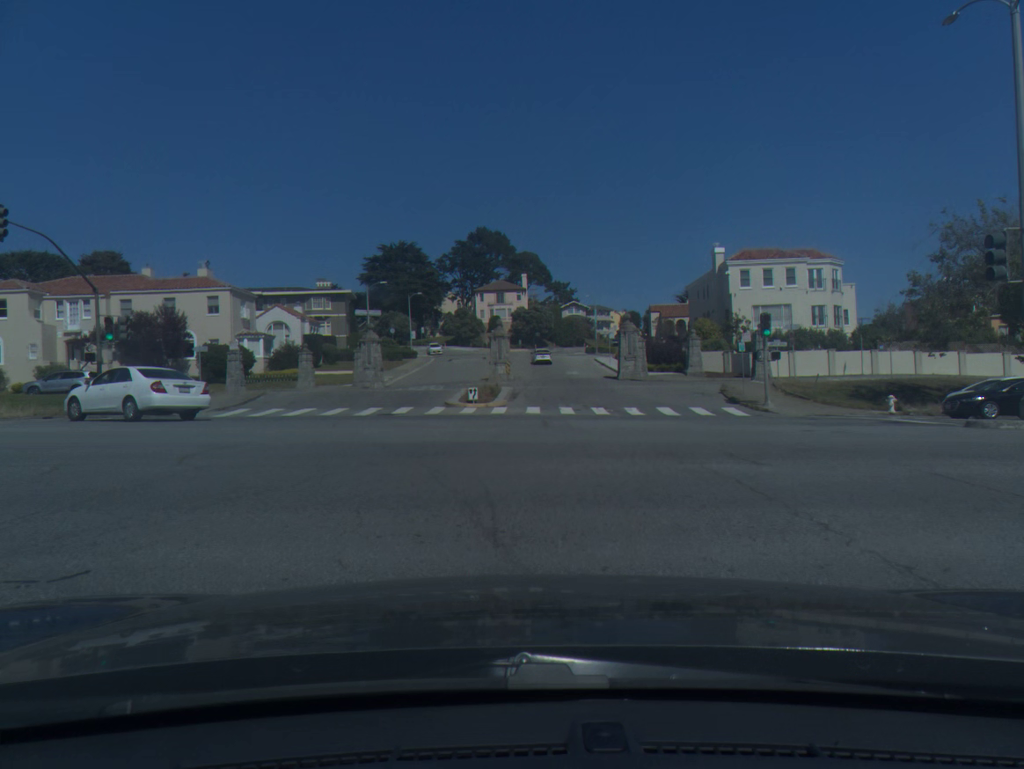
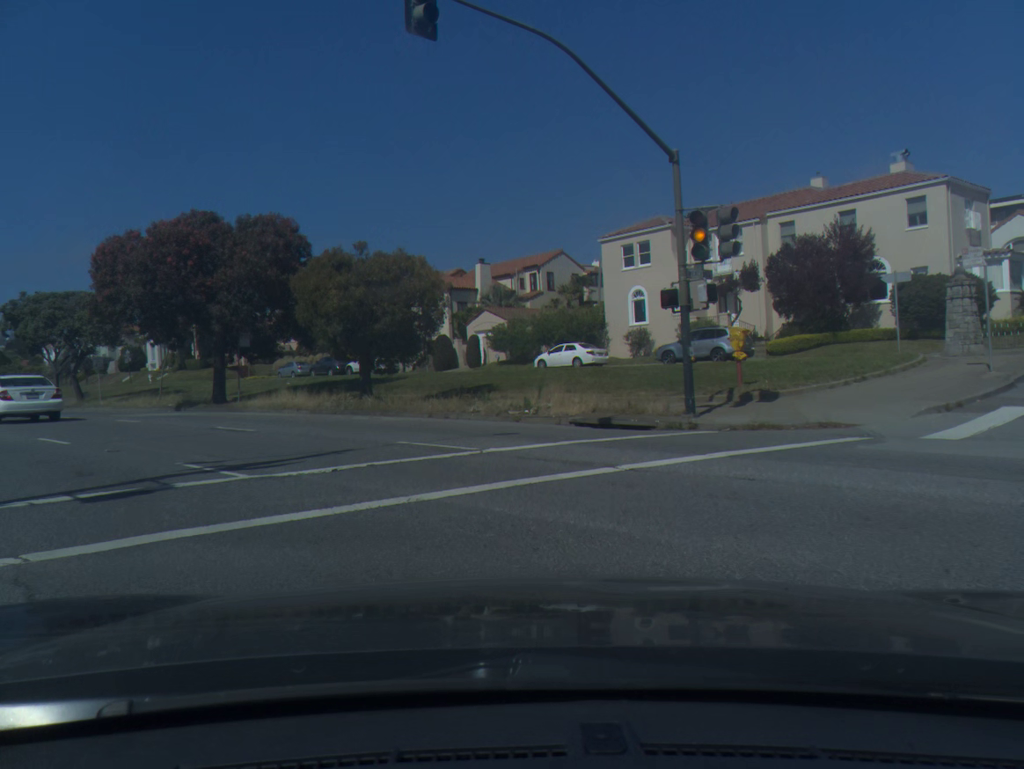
(-8.0, +21.1) m; -50°
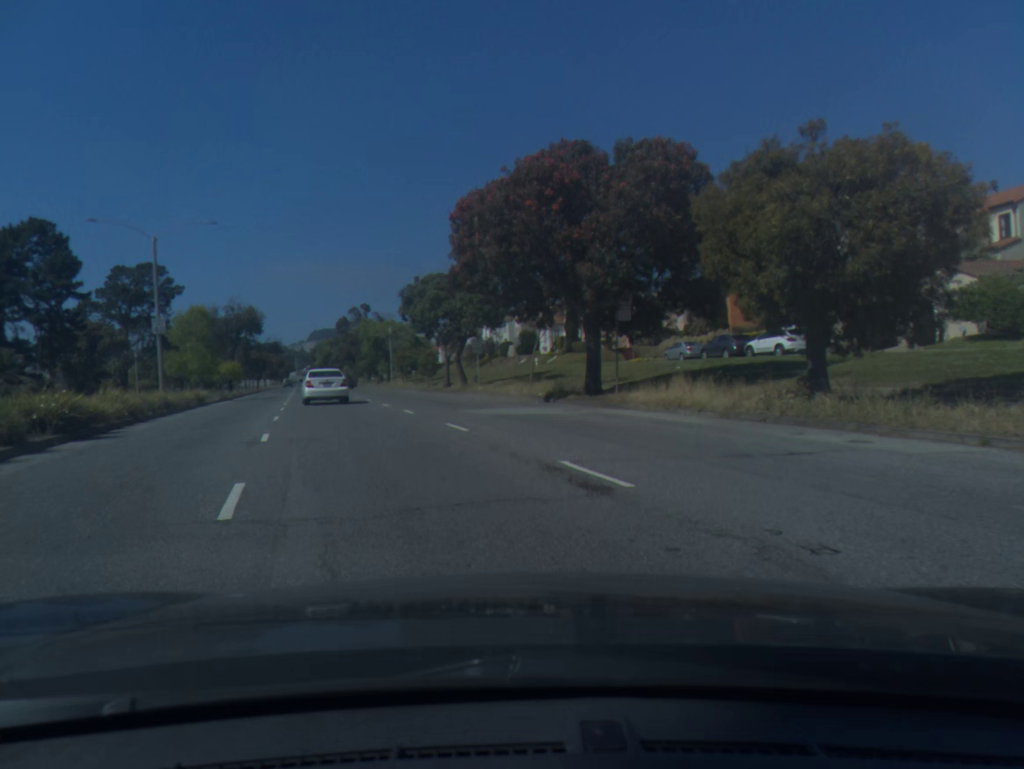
(-2.5, +10.4) m; -26°
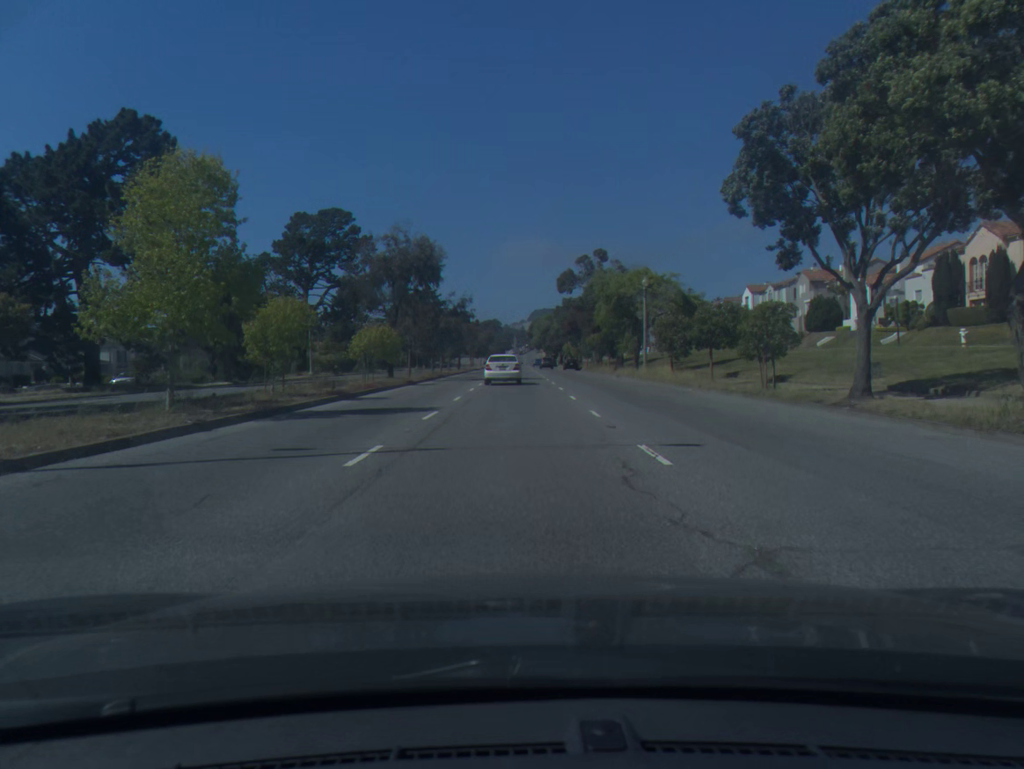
(-6.4, +33.5) m; -13°
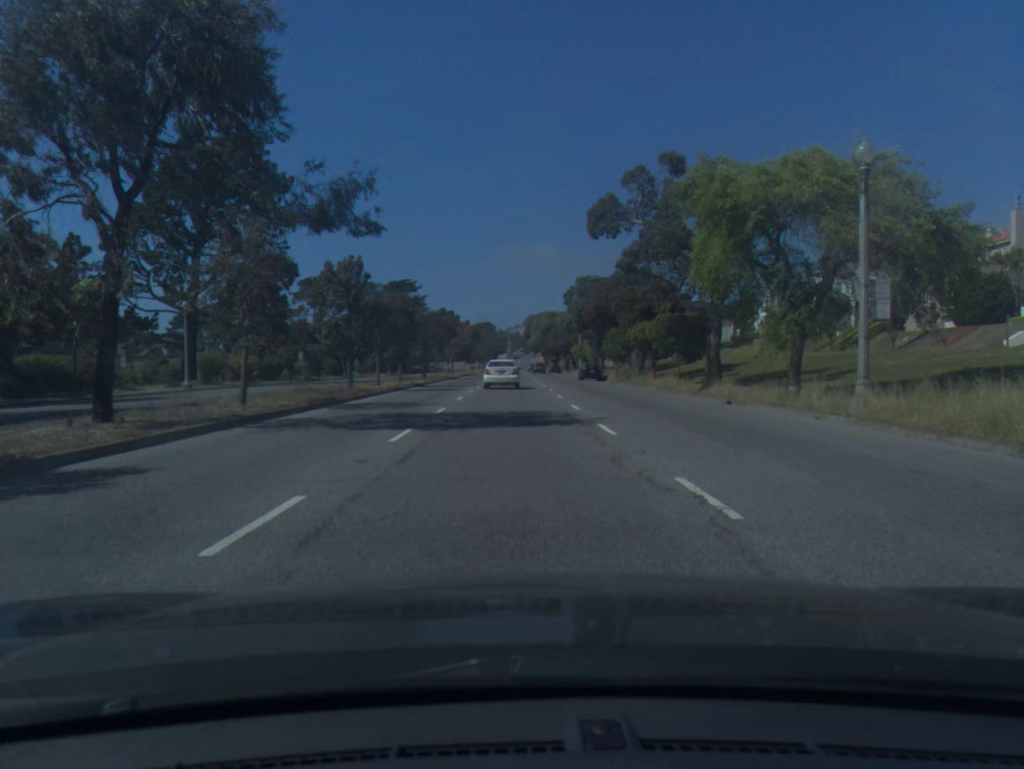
(0.0, +32.8) m; 0°
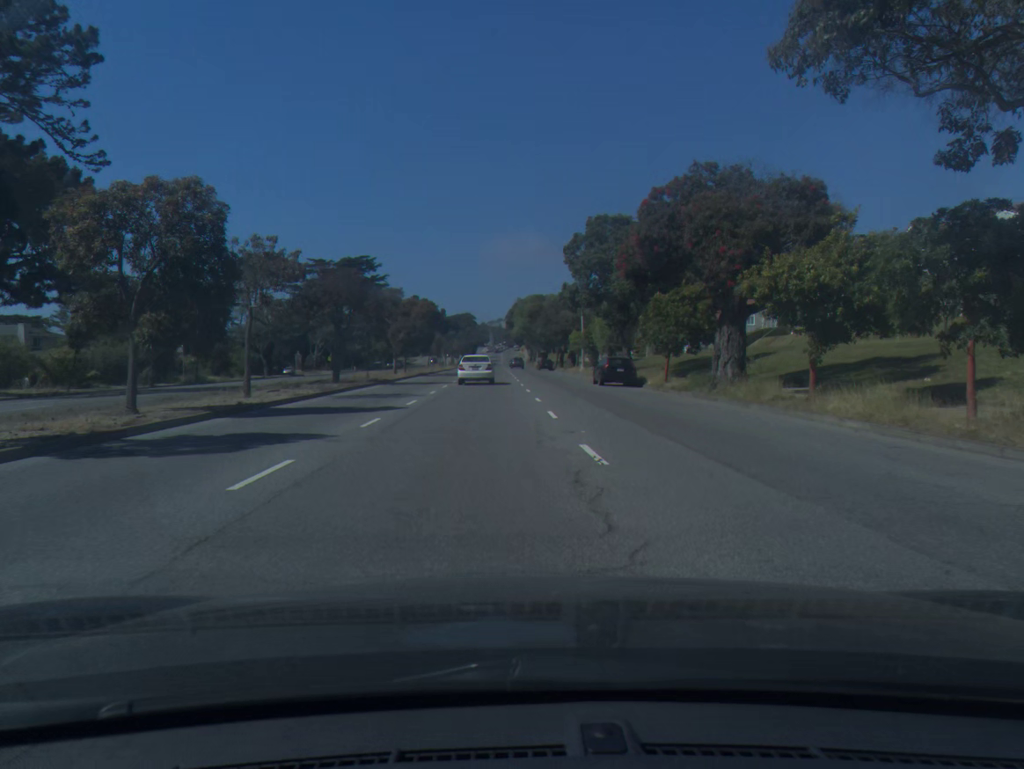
(+0.3, +26.7) m; +1°
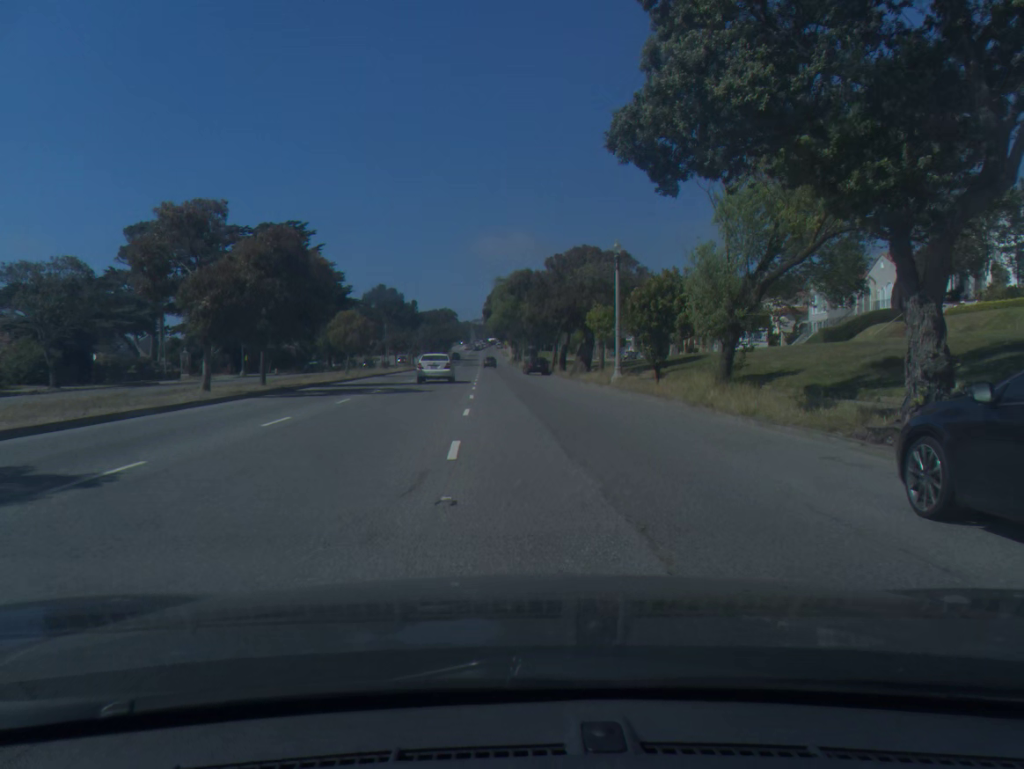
(+0.5, +35.6) m; +1°
